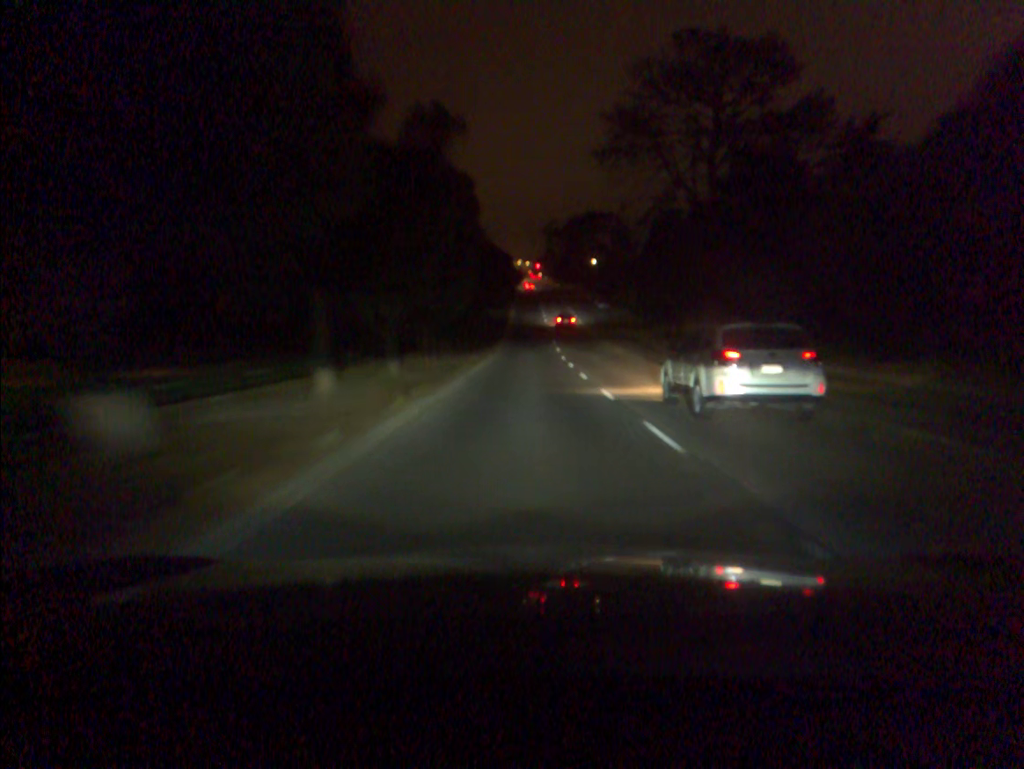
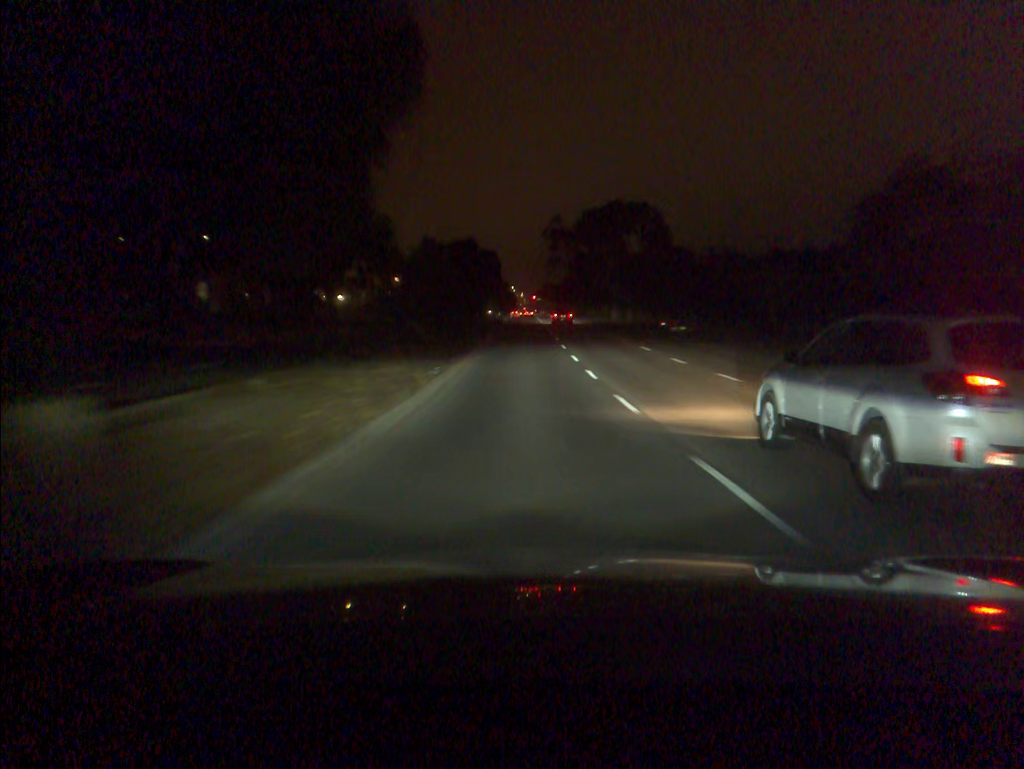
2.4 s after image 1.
(+0.3, +54.4) m; 0°
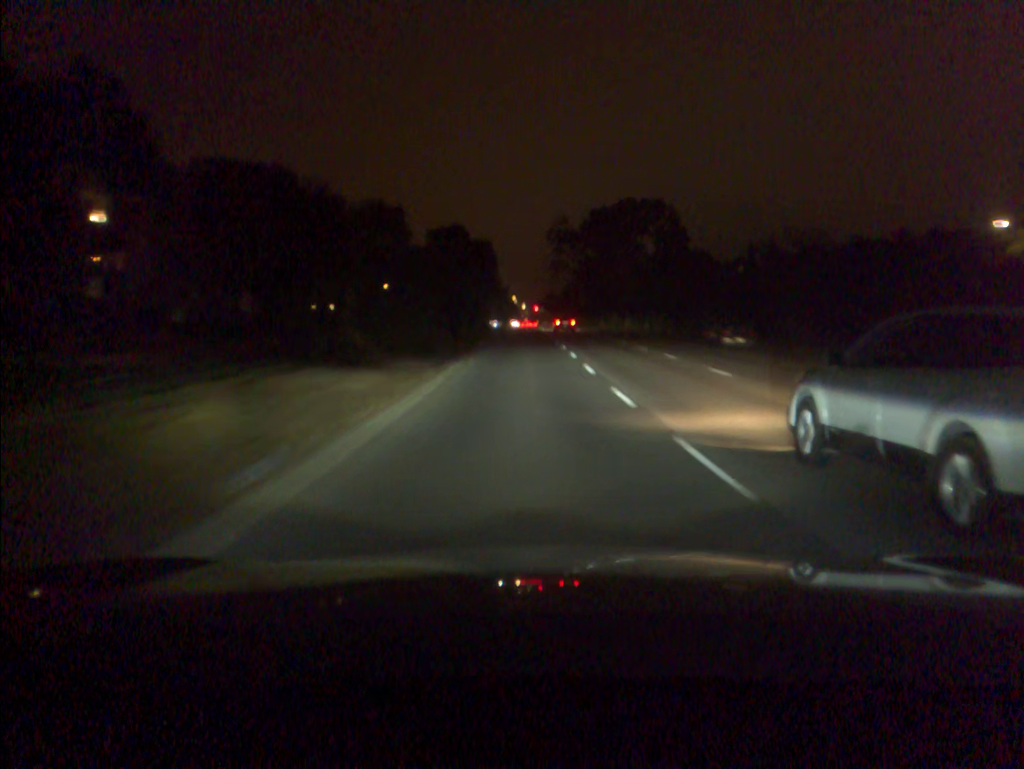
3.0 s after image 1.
(0.0, +13.5) m; 0°
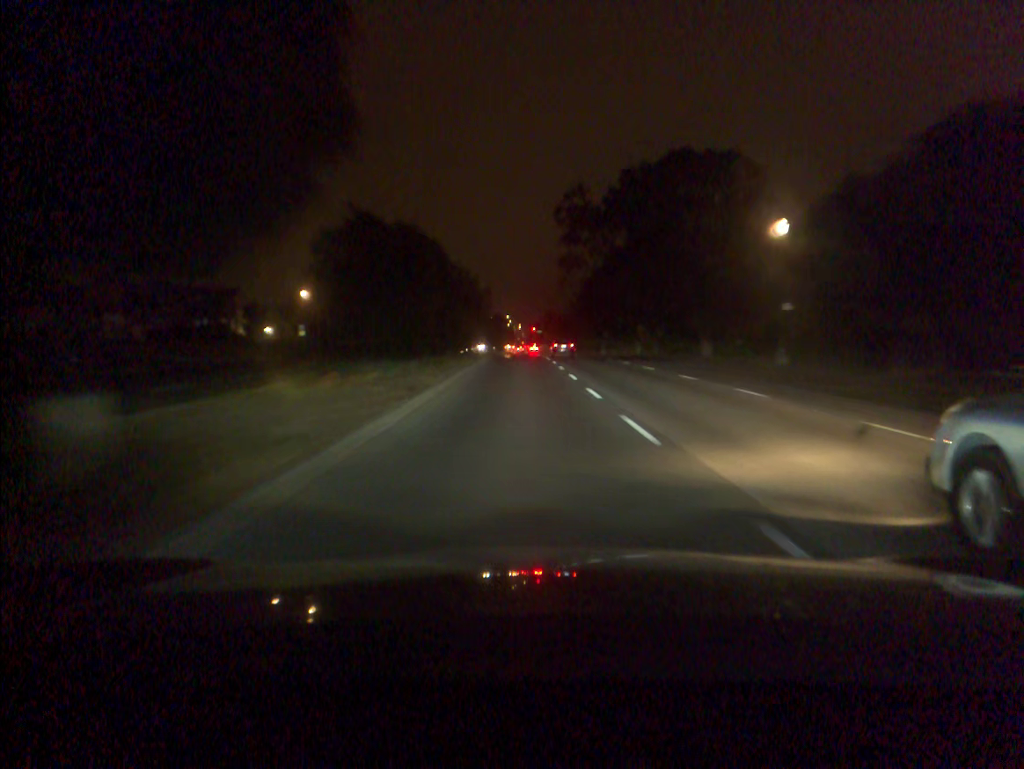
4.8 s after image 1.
(+0.2, +39.6) m; 0°
